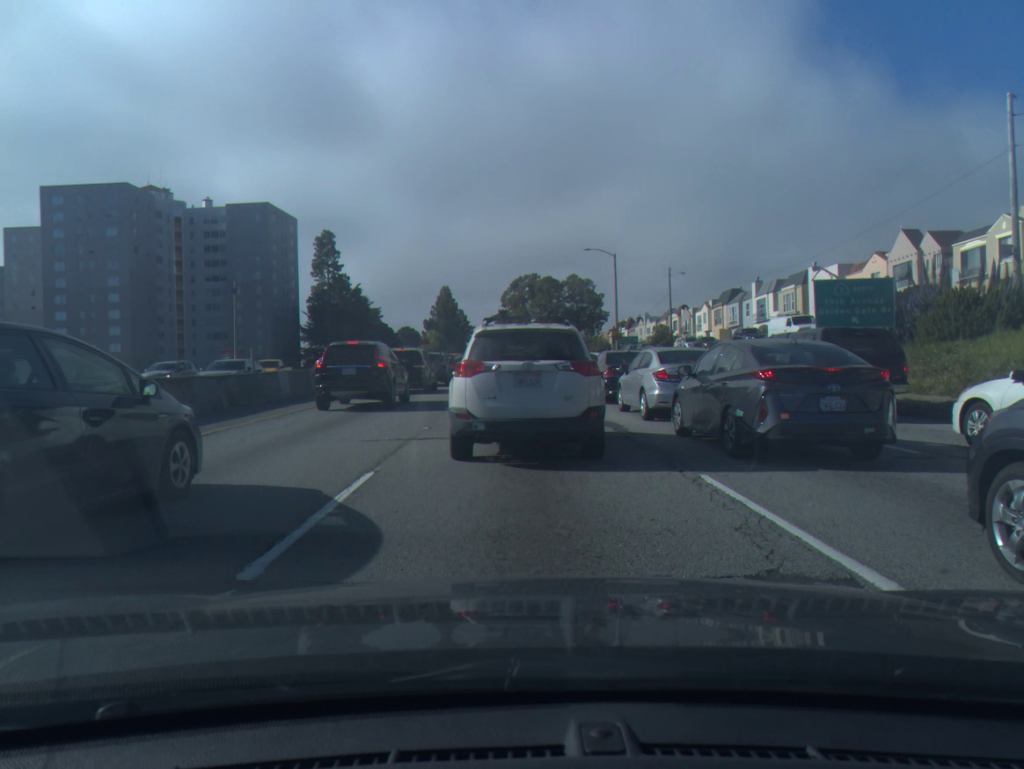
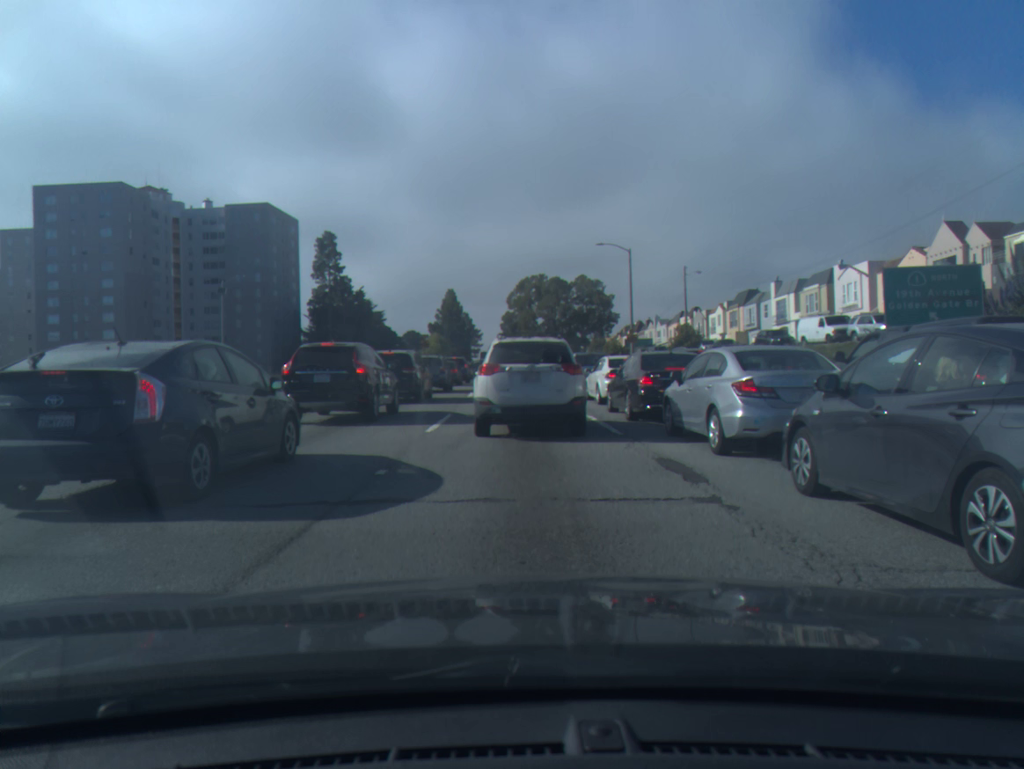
(0.0, +5.0) m; -1°
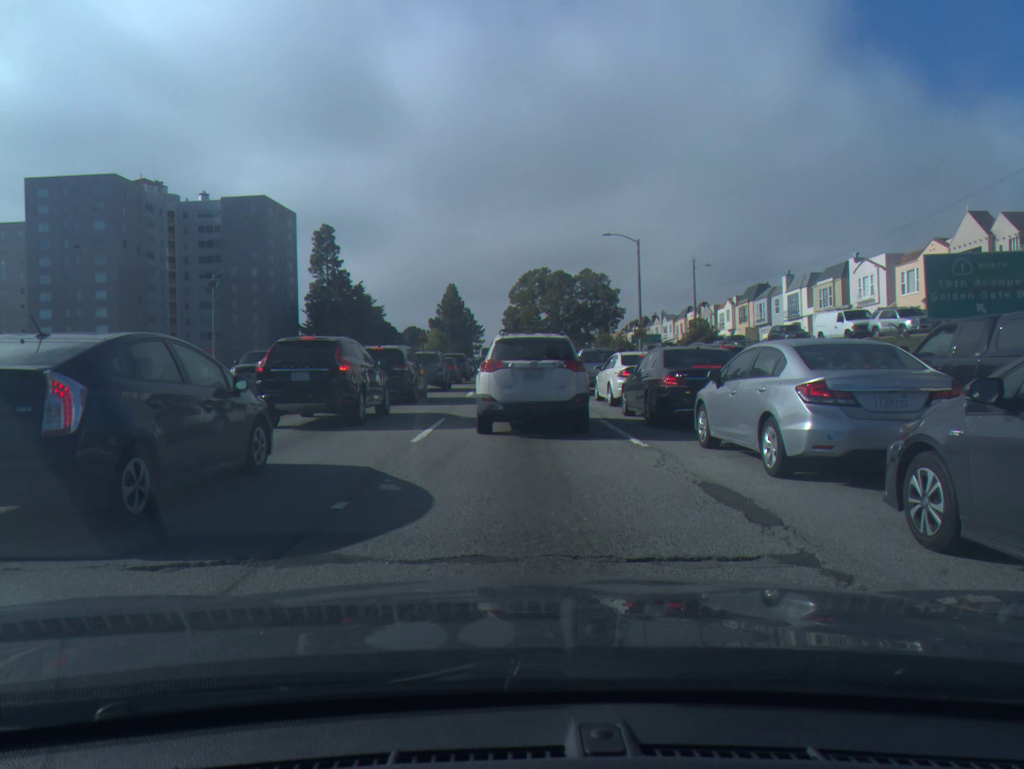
(0.0, +2.1) m; 0°
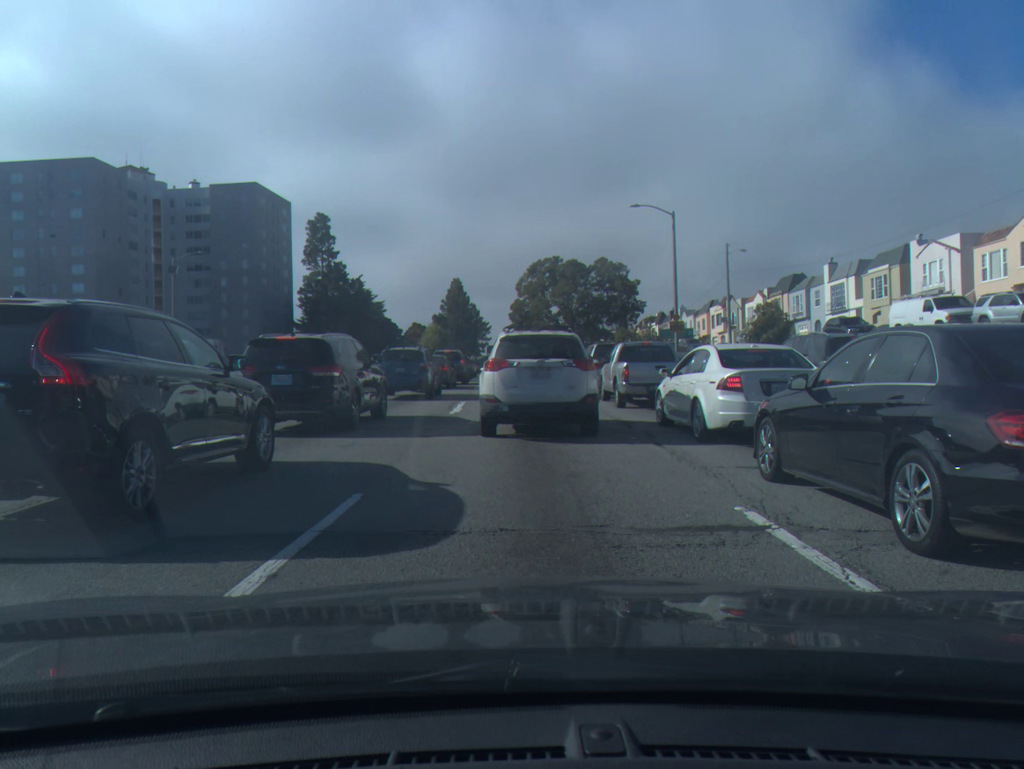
(0.0, +9.2) m; 0°
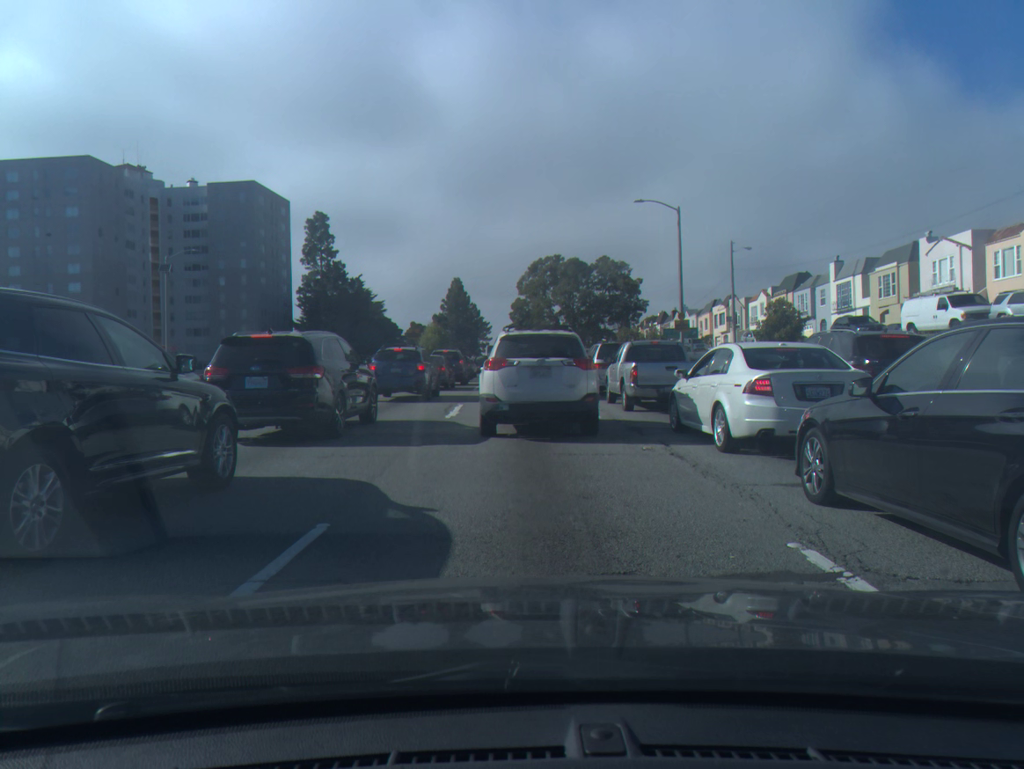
(0.0, +1.3) m; 0°
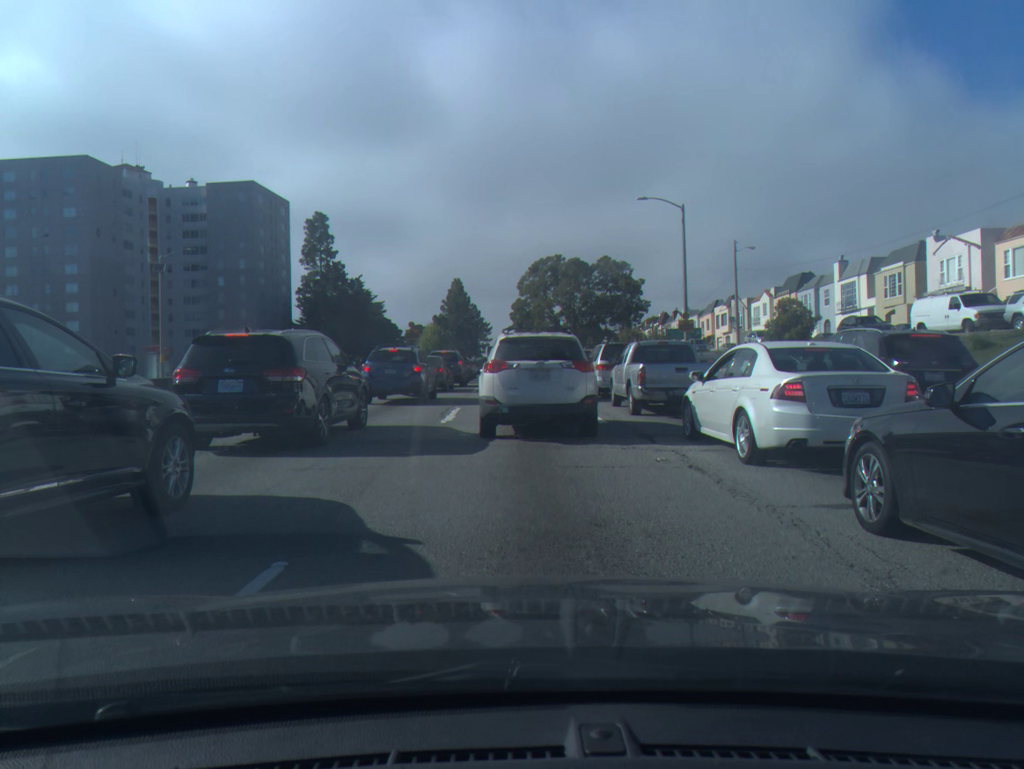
(0.0, +1.1) m; -1°
